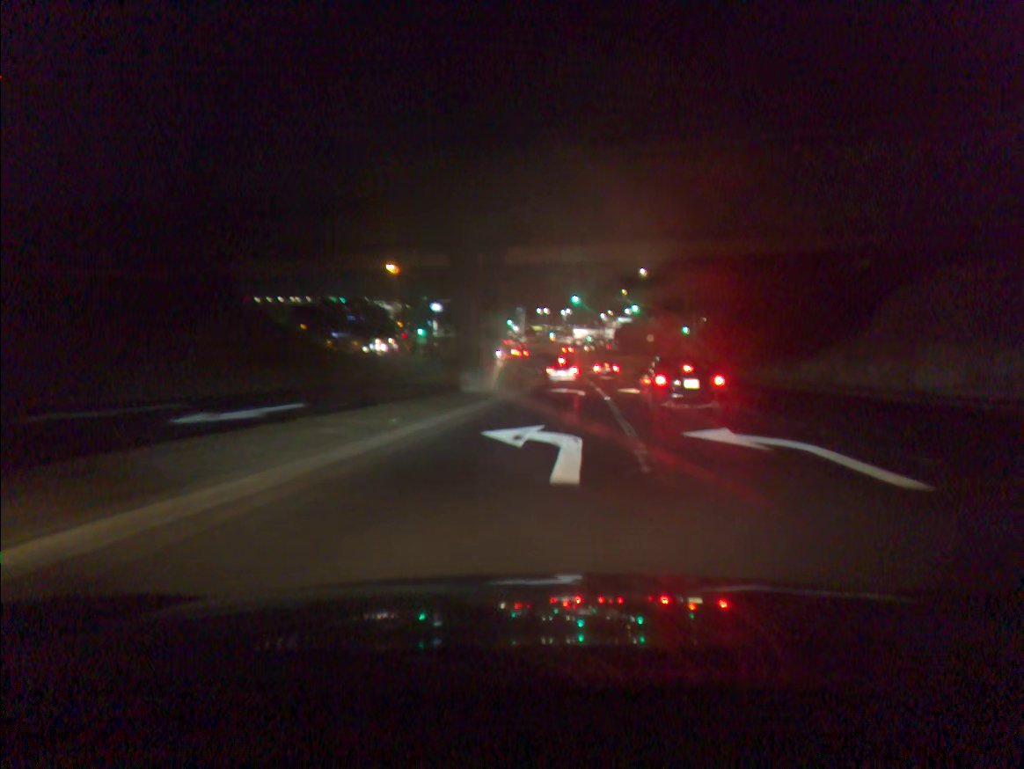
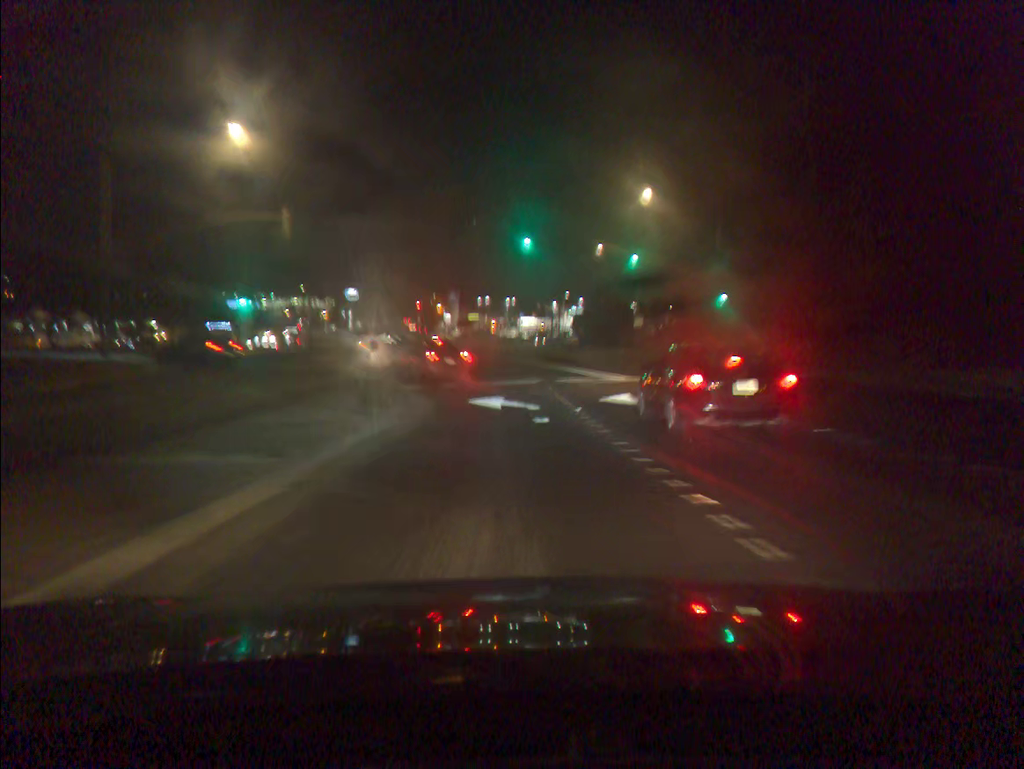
(+2.6, +43.4) m; +4°
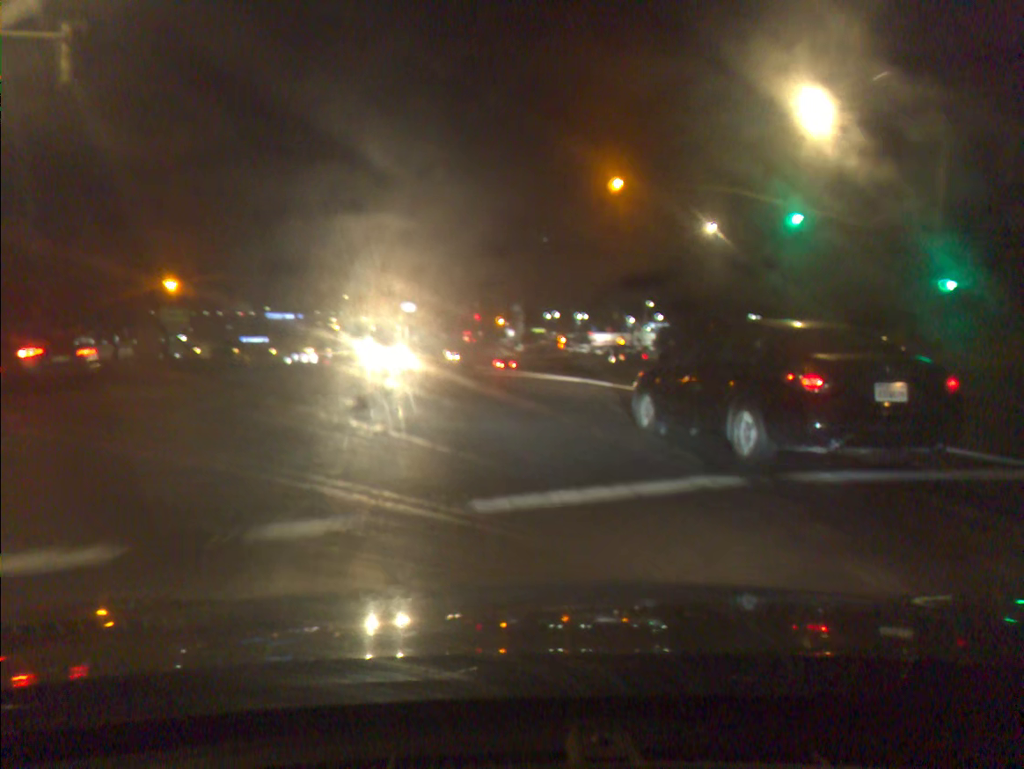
(-0.4, +21.3) m; -5°
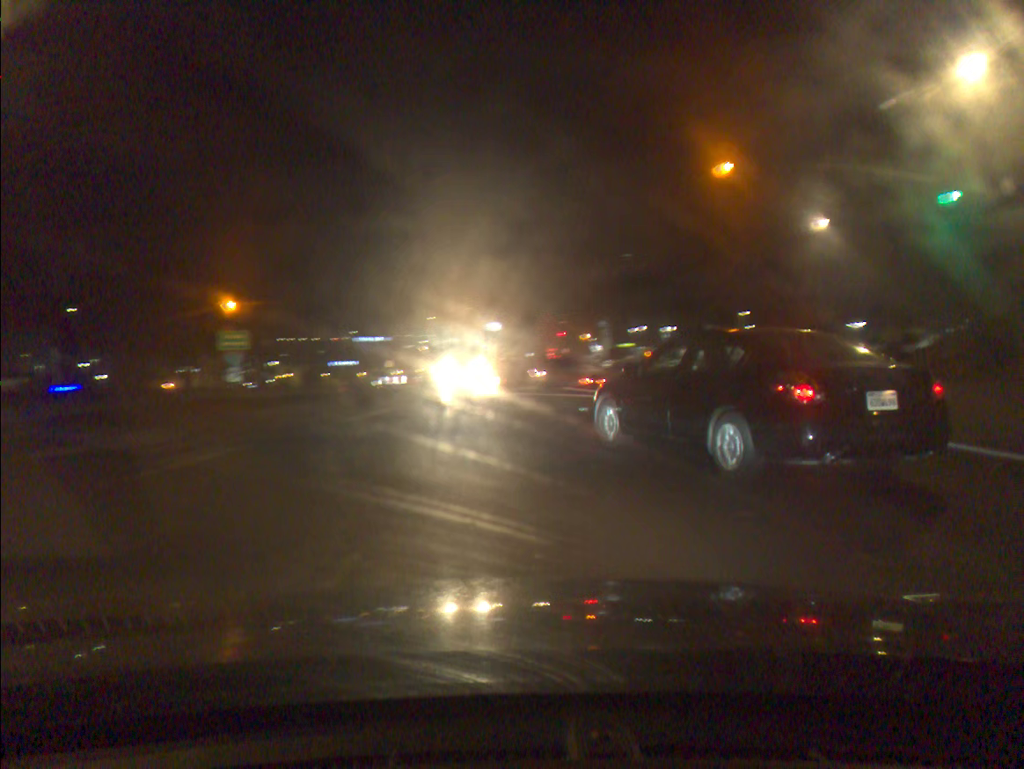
(-0.2, +5.0) m; -8°
